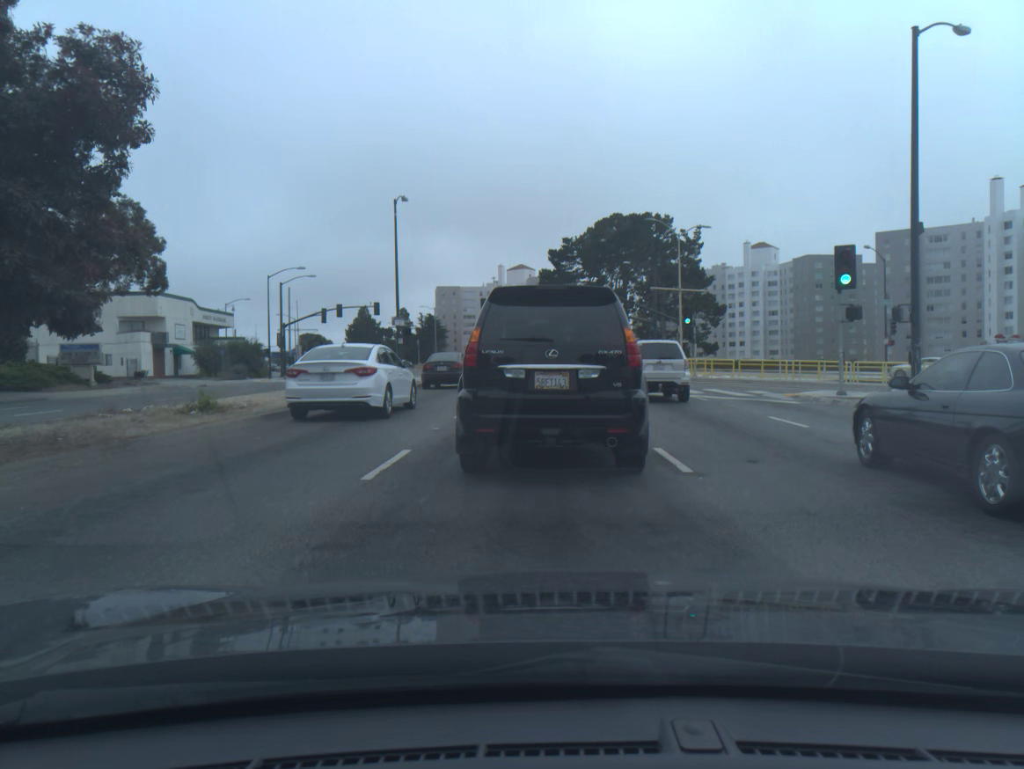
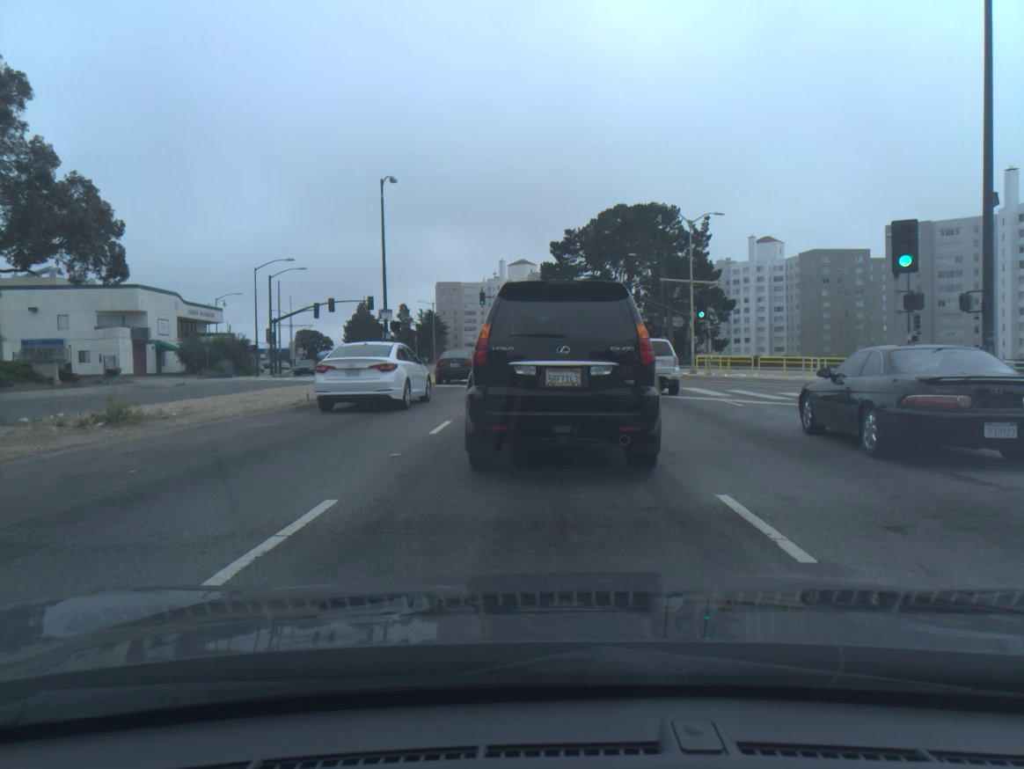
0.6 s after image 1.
(0.0, +3.7) m; 0°
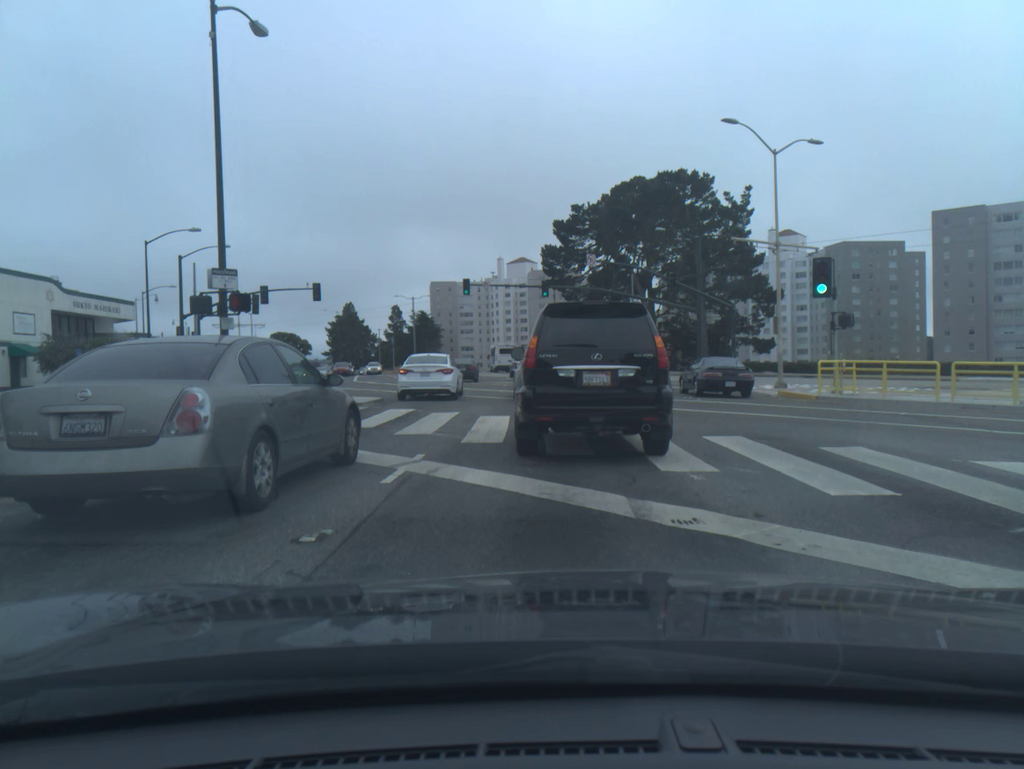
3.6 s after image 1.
(-0.1, +18.9) m; 0°
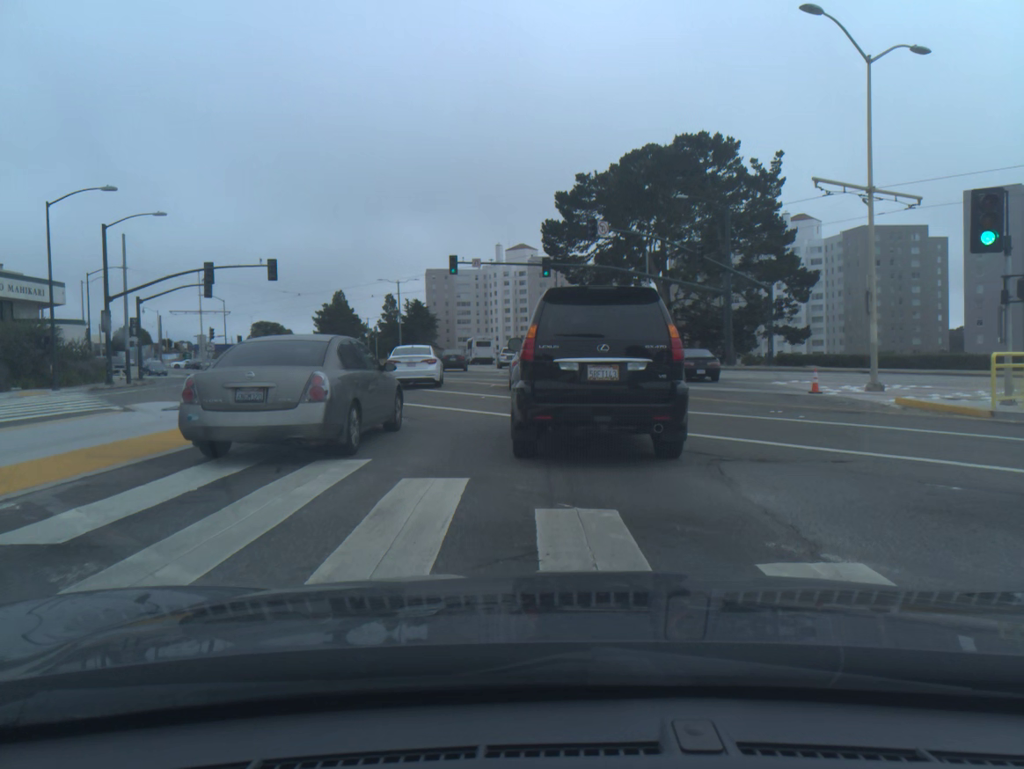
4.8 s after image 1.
(0.0, +9.3) m; 0°
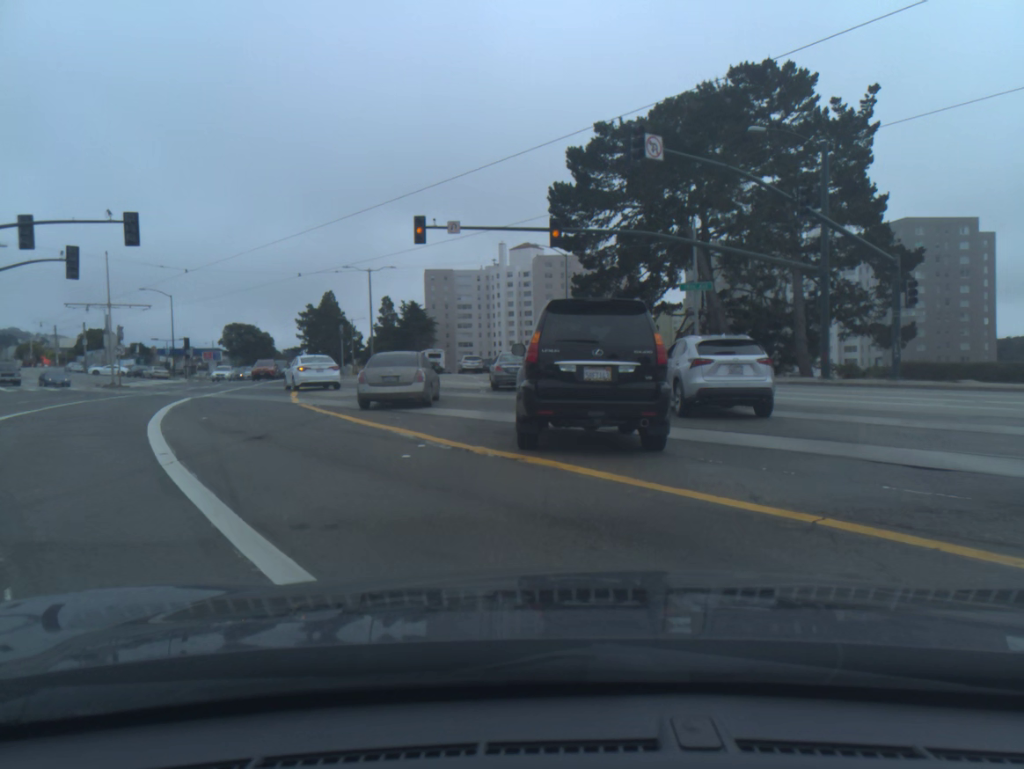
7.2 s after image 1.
(-0.1, +17.8) m; 0°
